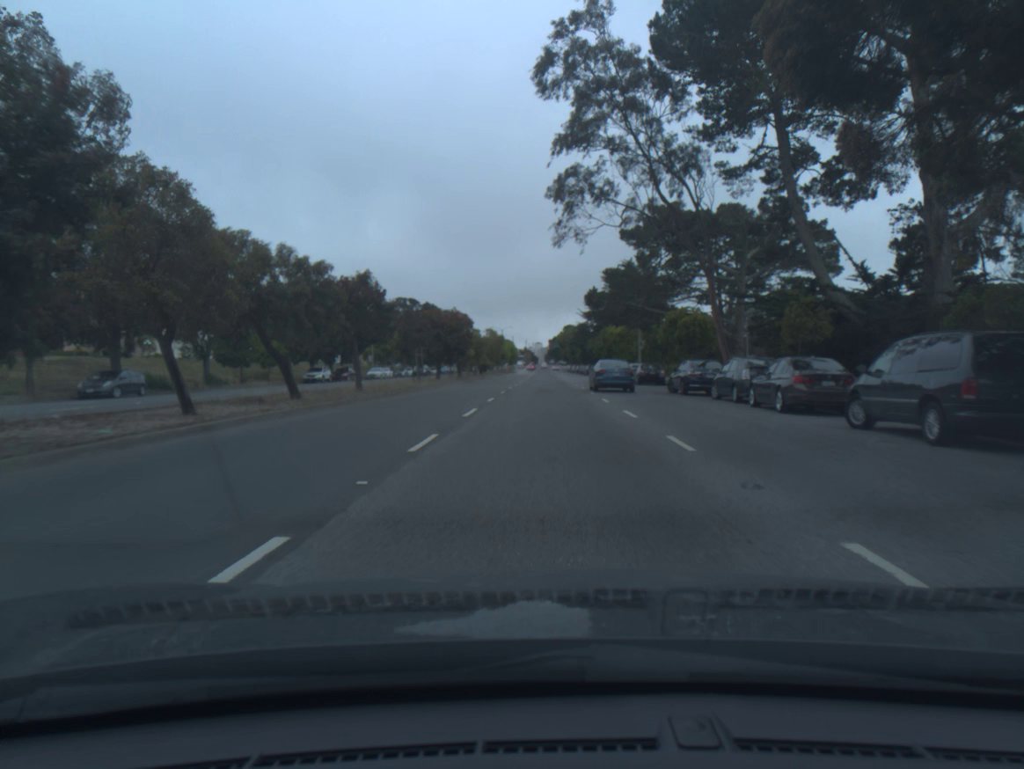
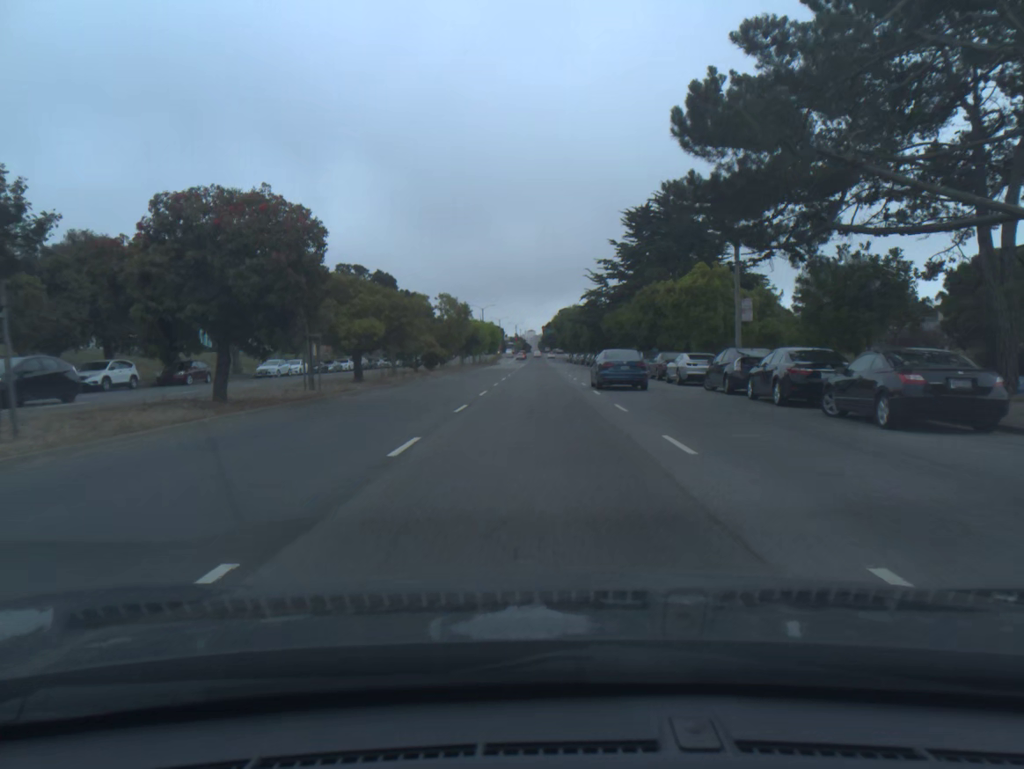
(+0.3, +36.3) m; +1°
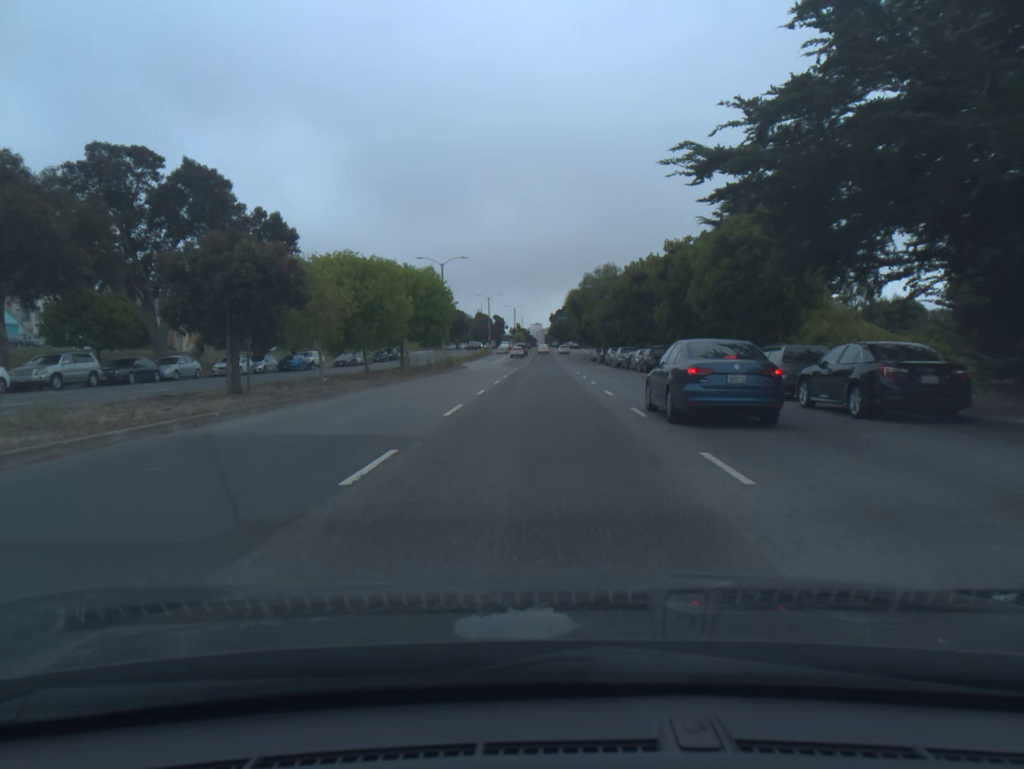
(-0.1, +60.2) m; 0°
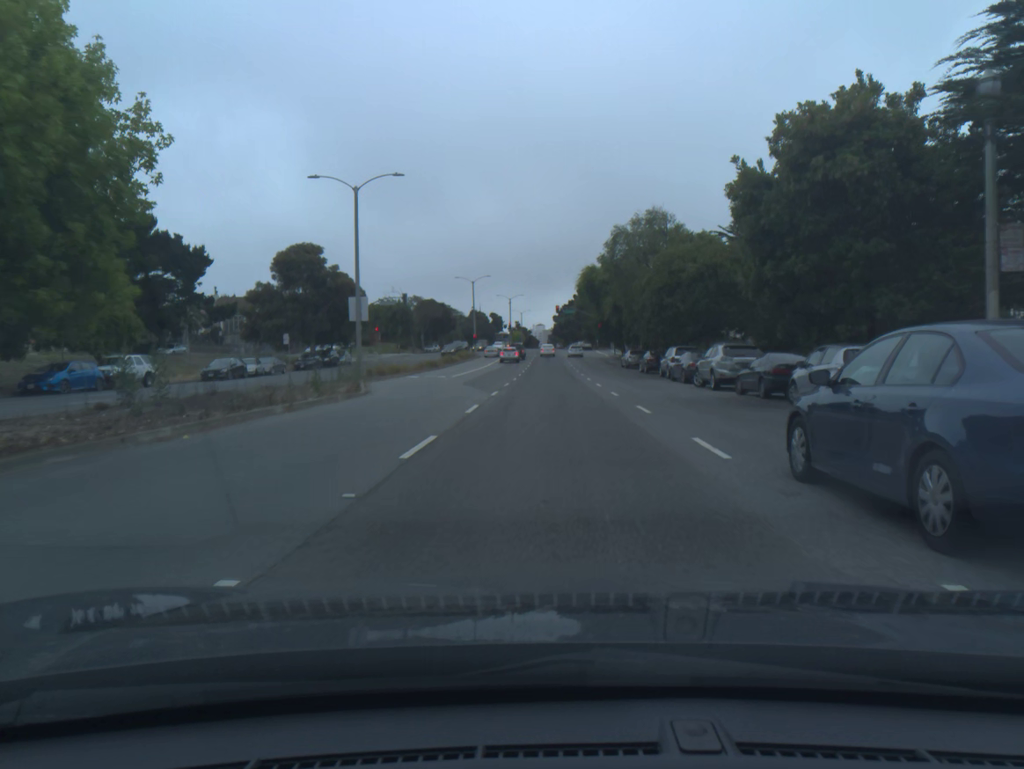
(-0.1, +34.0) m; 0°
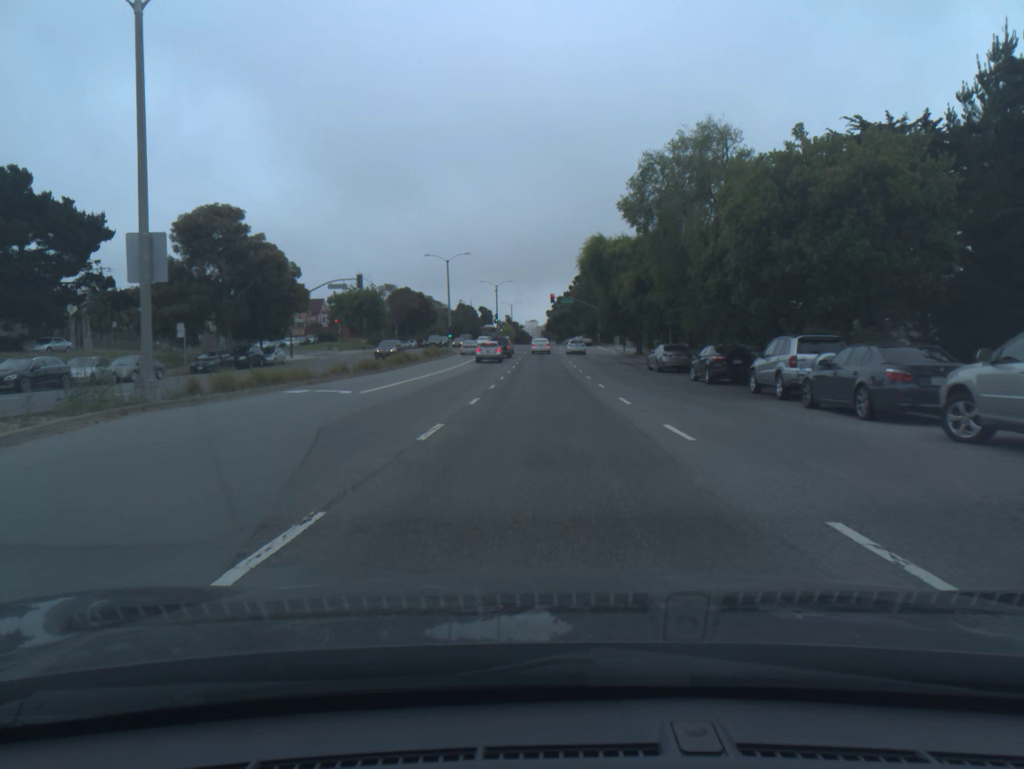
(+0.1, +20.0) m; 0°
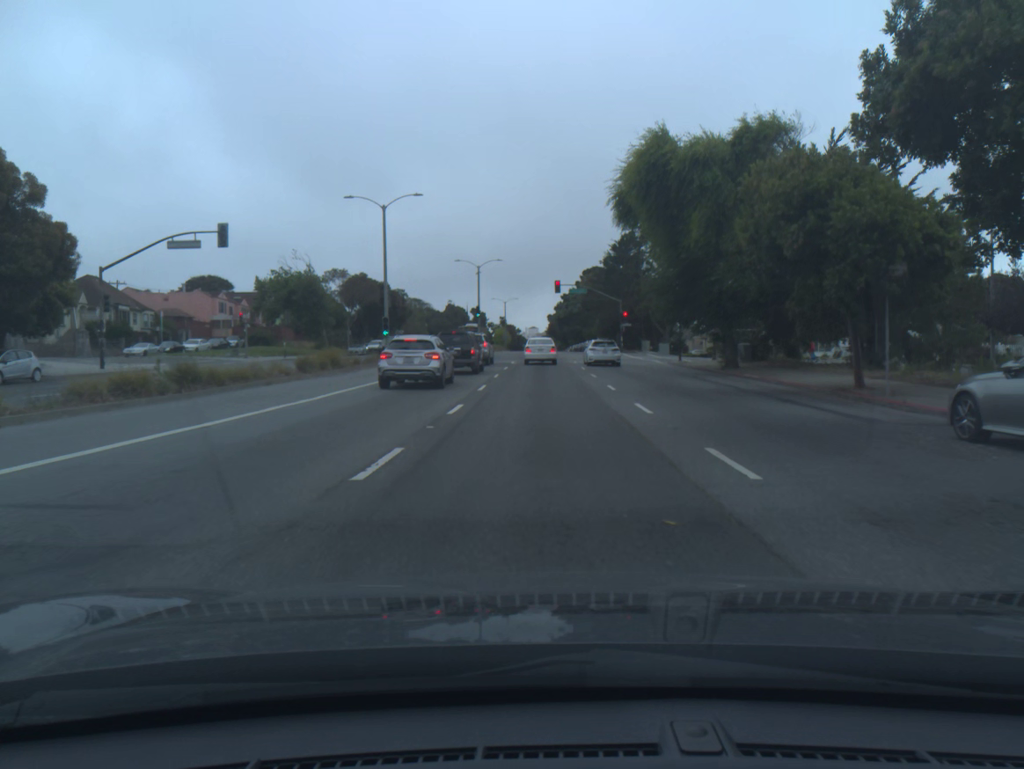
(0.0, +32.7) m; 0°
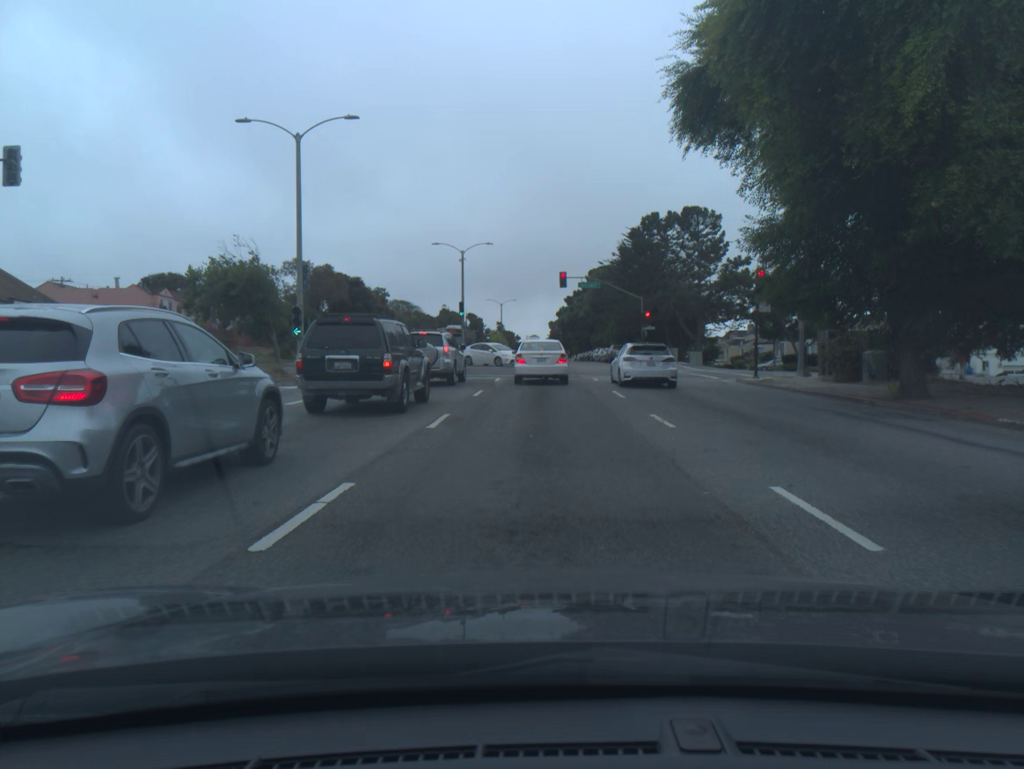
(0.0, +17.3) m; 0°
